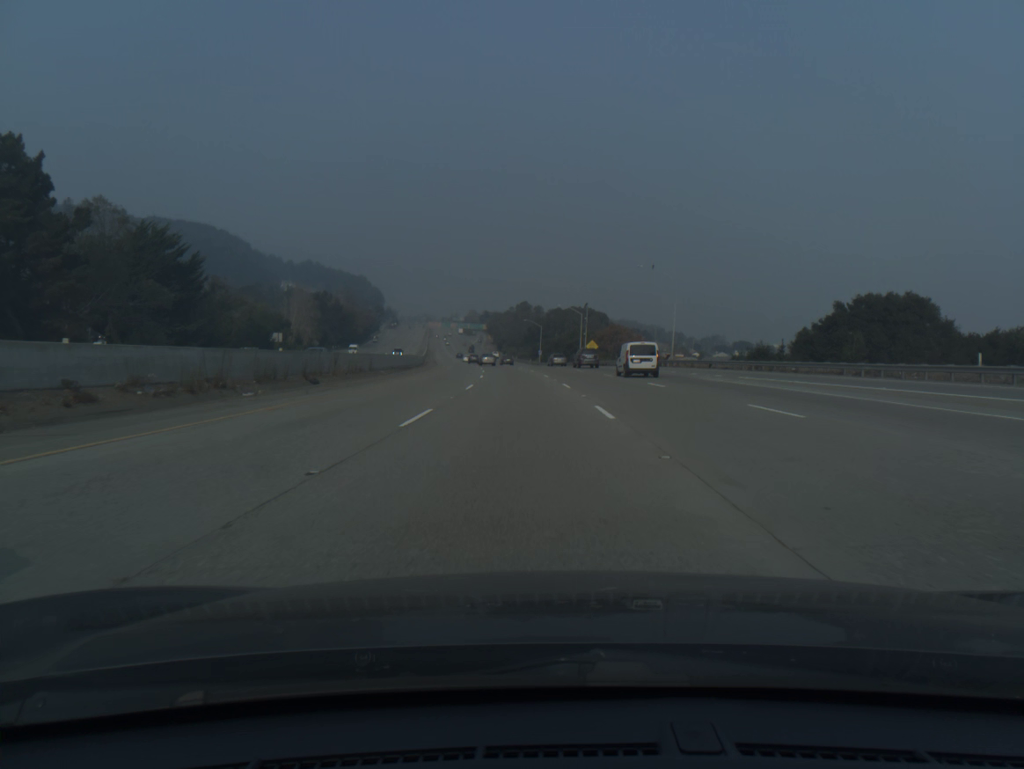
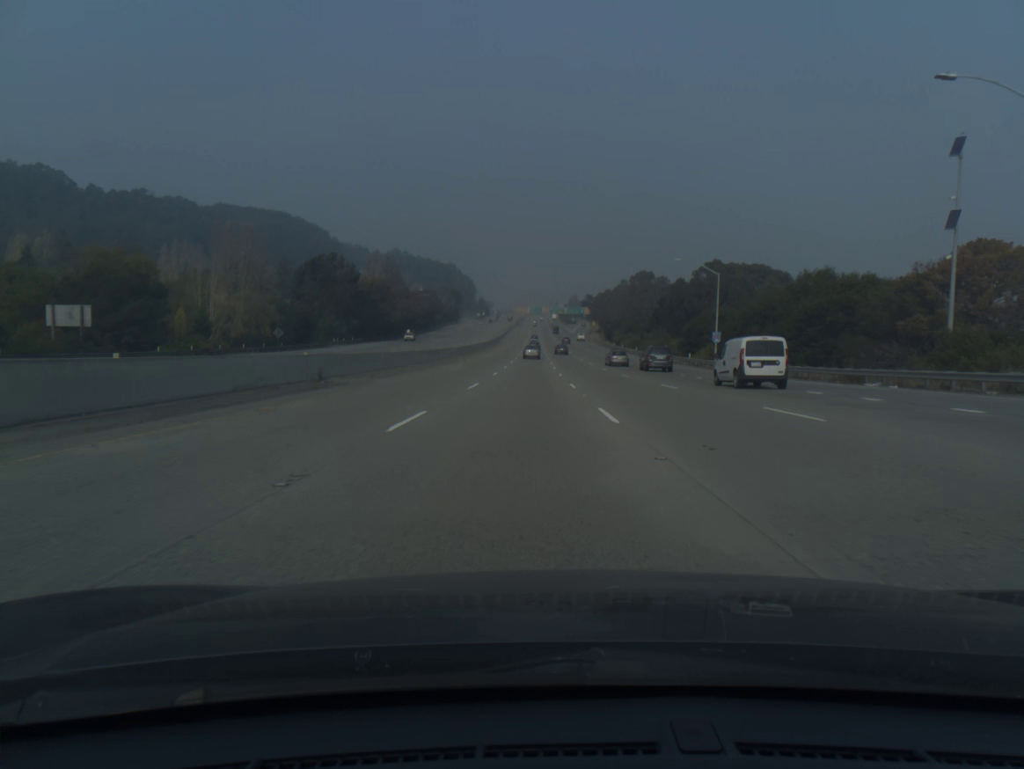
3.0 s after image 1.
(-6.3, +102.8) m; -7°
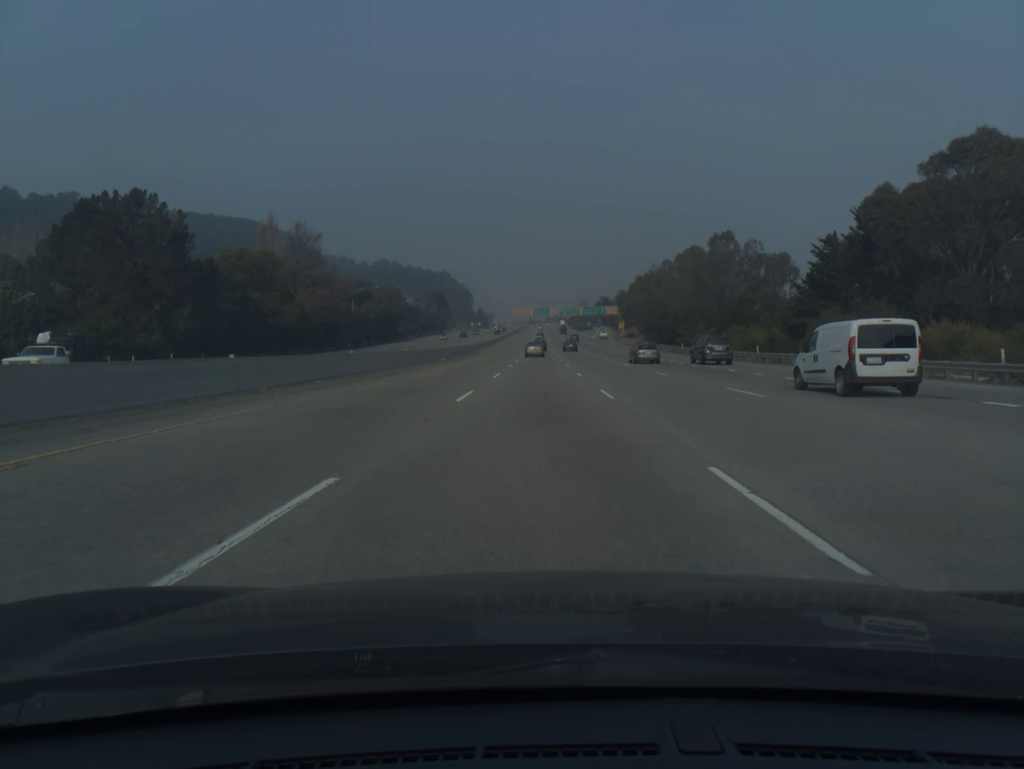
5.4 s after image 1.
(-1.1, +82.0) m; -1°
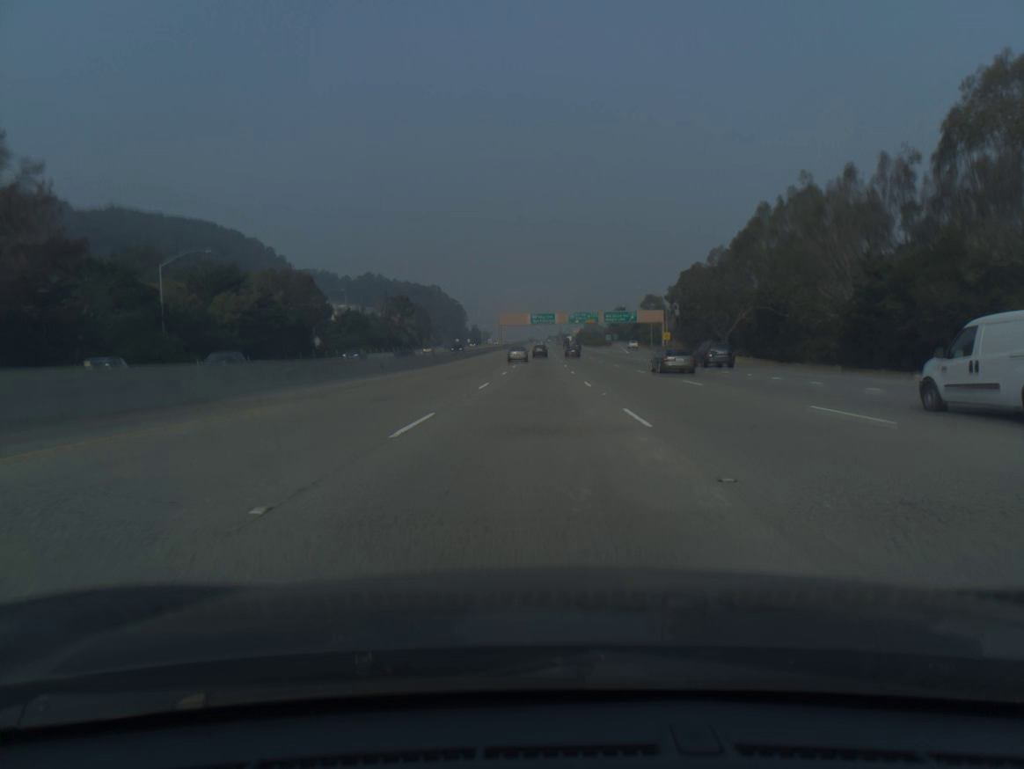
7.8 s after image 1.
(+0.1, +80.2) m; 0°
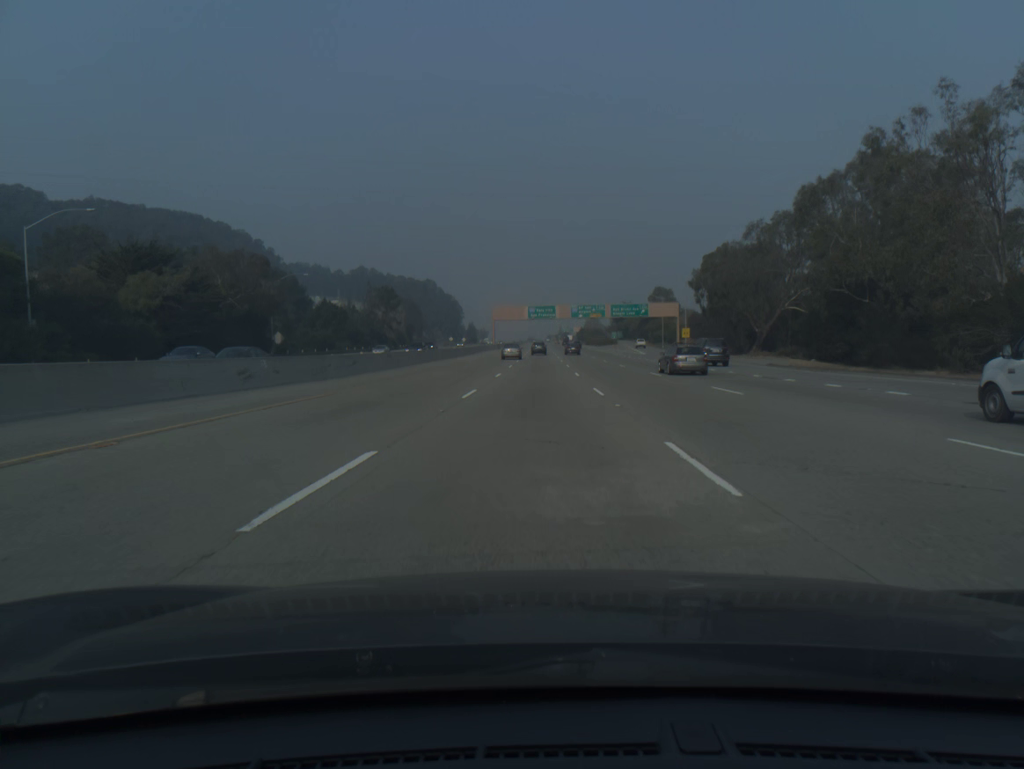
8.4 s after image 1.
(0.0, +19.8) m; 0°
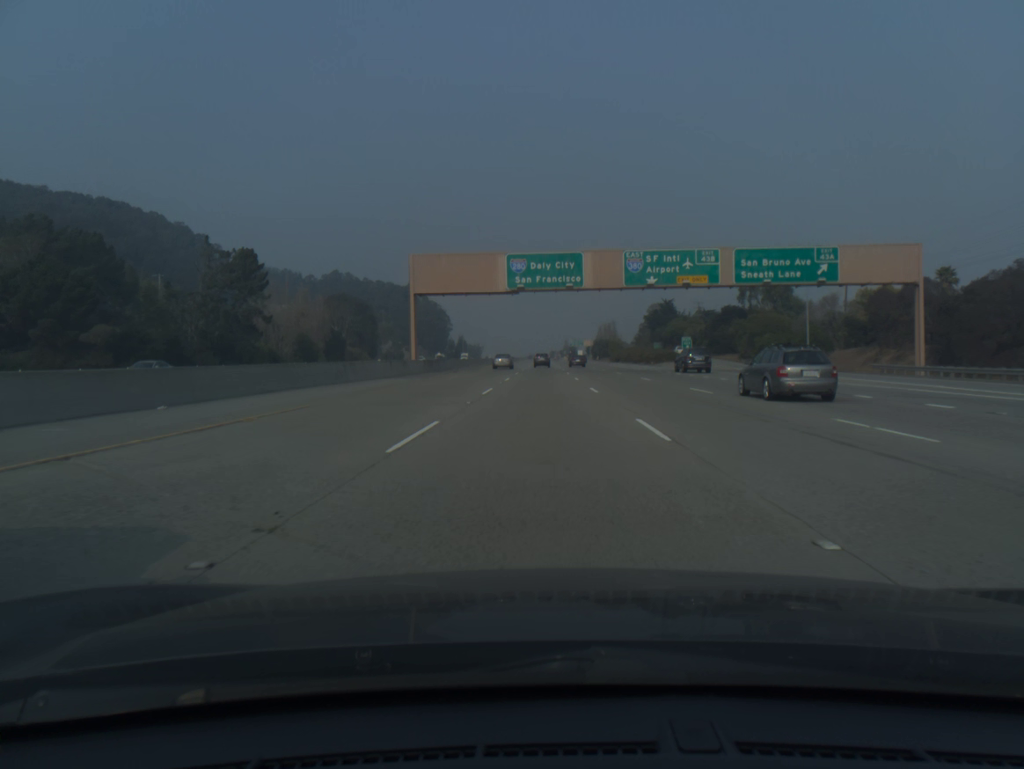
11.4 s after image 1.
(0.0, +97.6) m; 0°
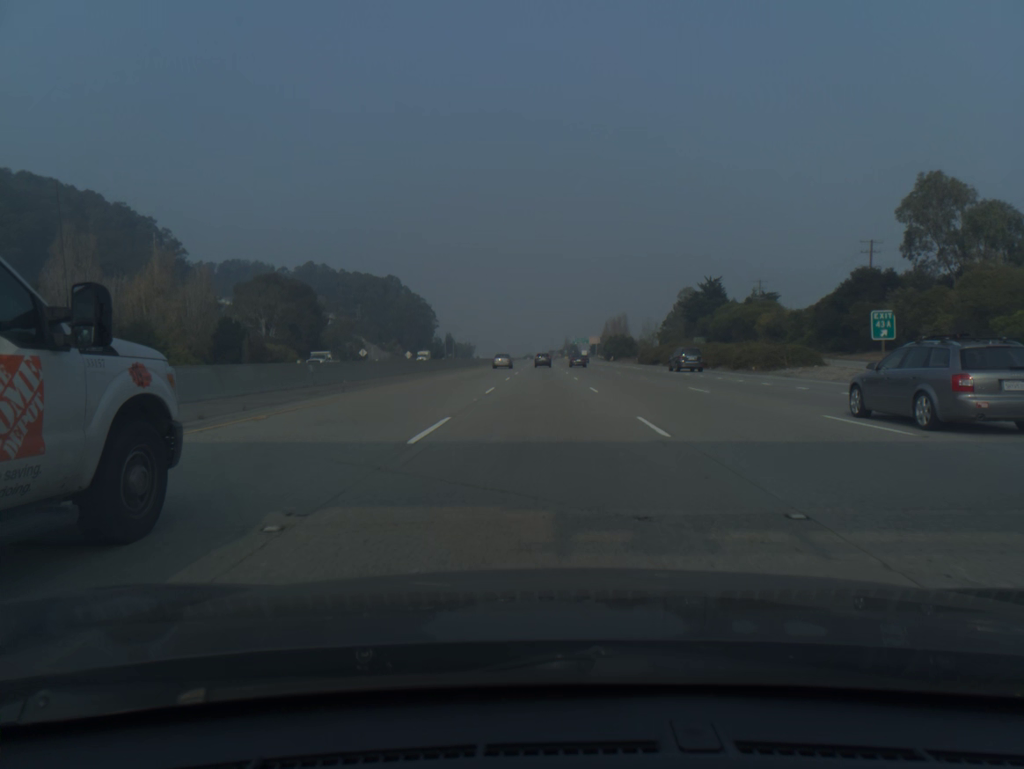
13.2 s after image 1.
(+0.1, +57.9) m; 0°
